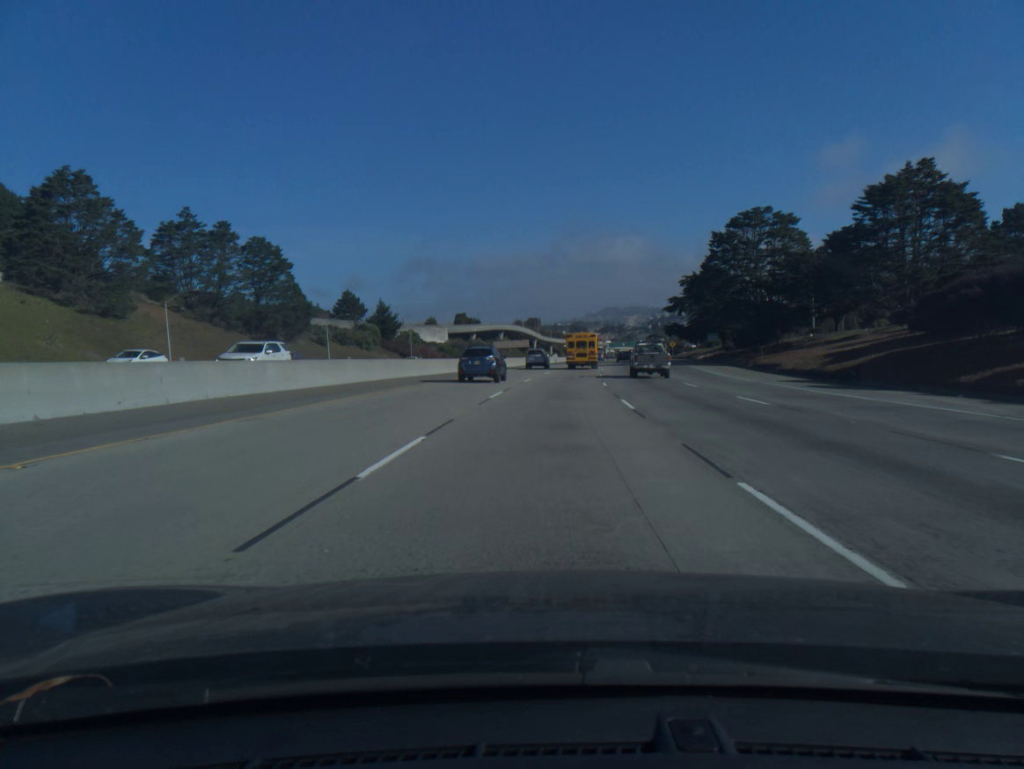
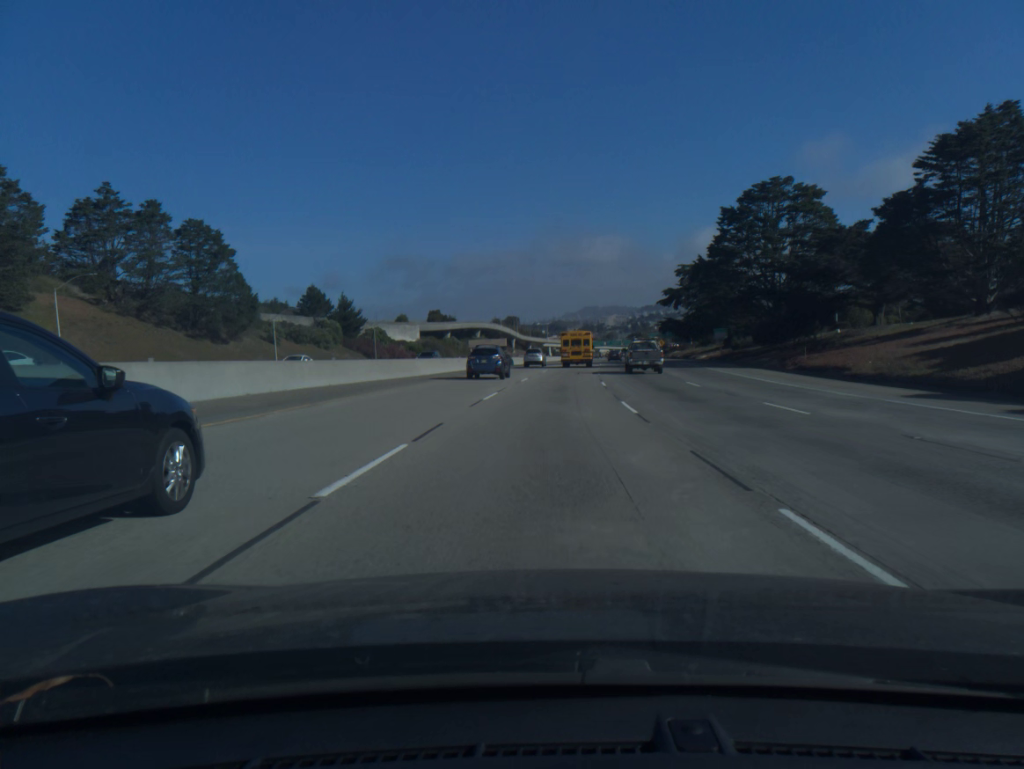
(+0.2, +15.7) m; +2°
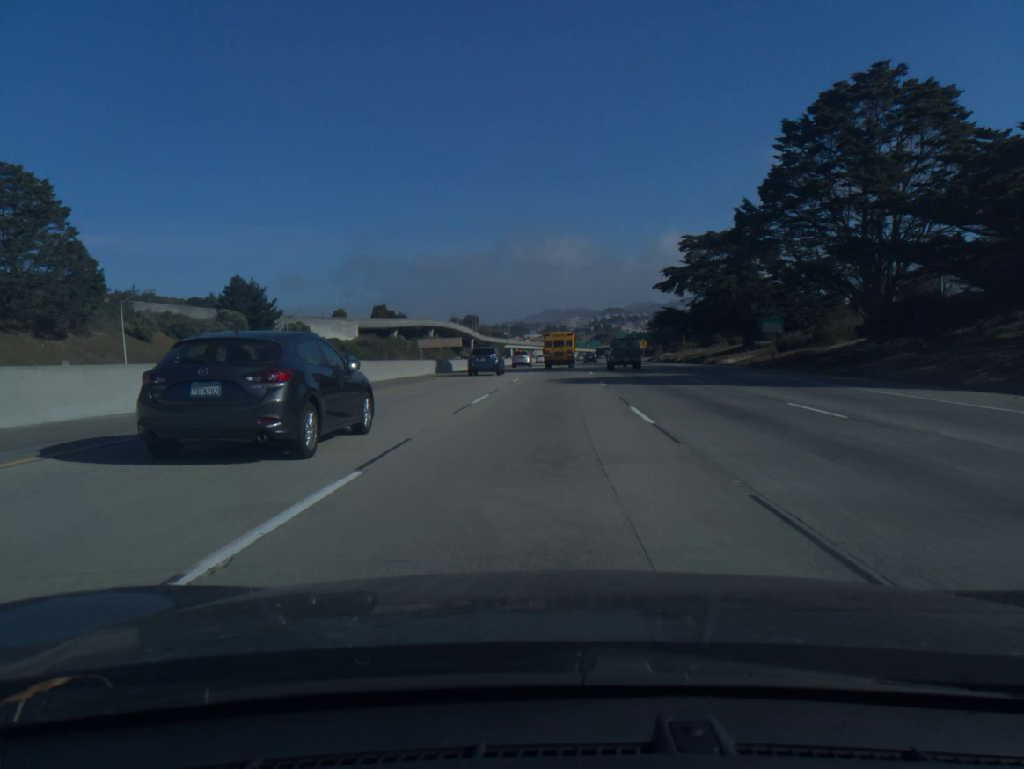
(+0.8, +31.6) m; +3°
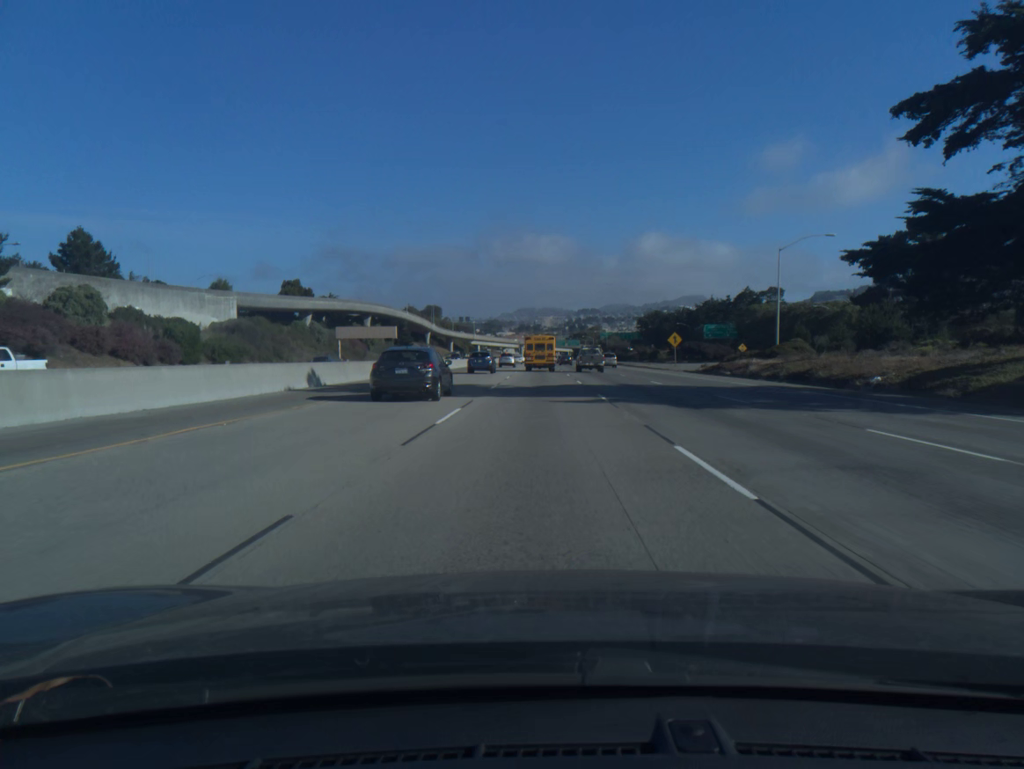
(+1.7, +63.7) m; +2°
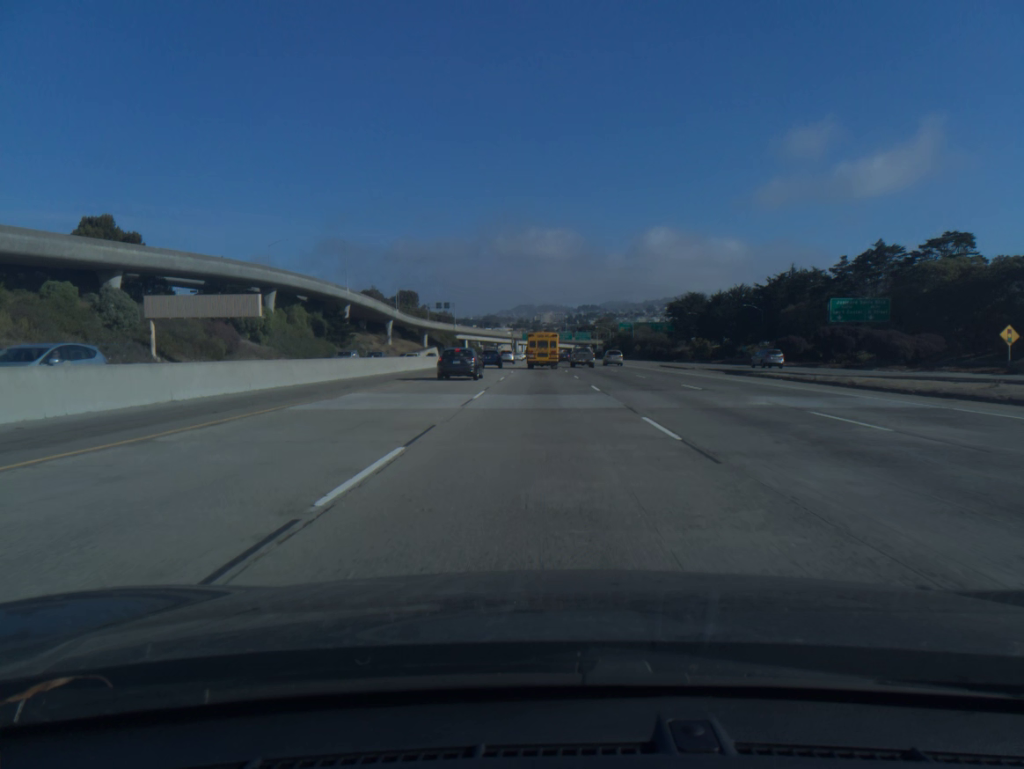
(0.0, +80.9) m; 0°
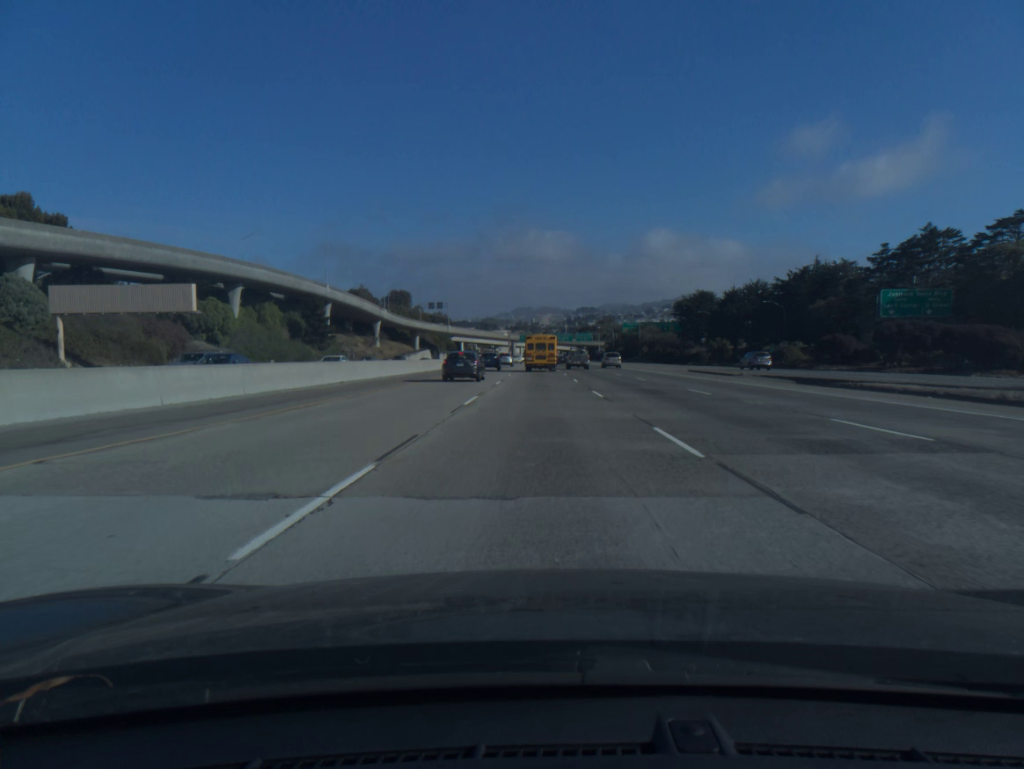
(0.0, +16.3) m; 0°
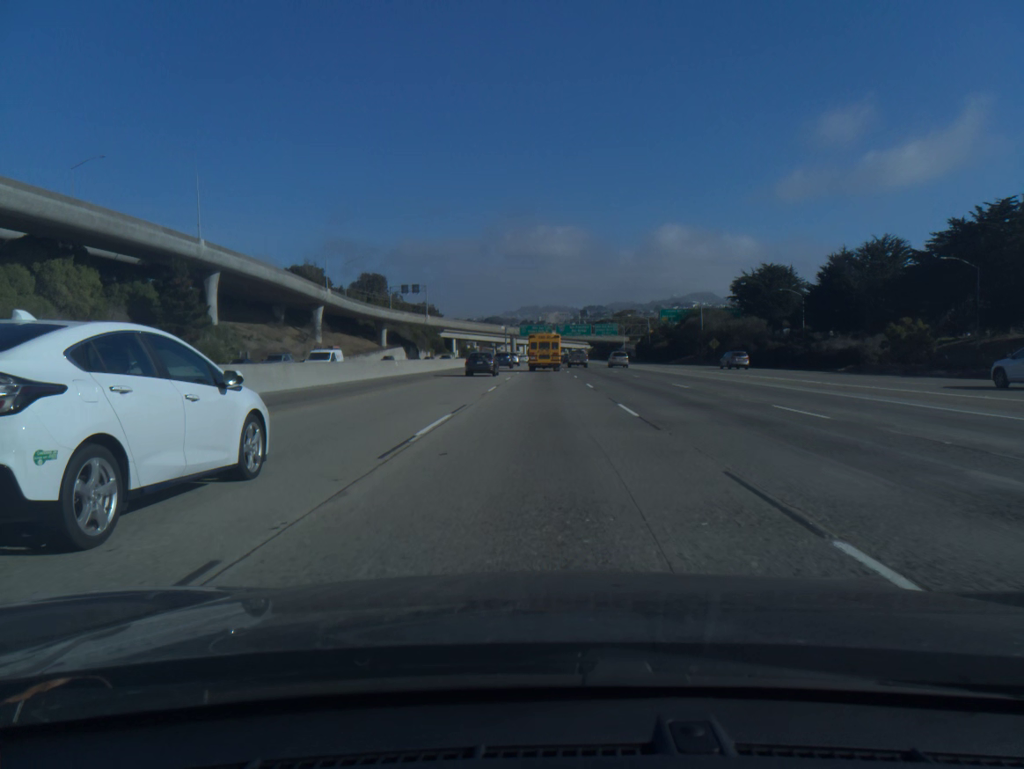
(-0.2, +65.0) m; 0°
